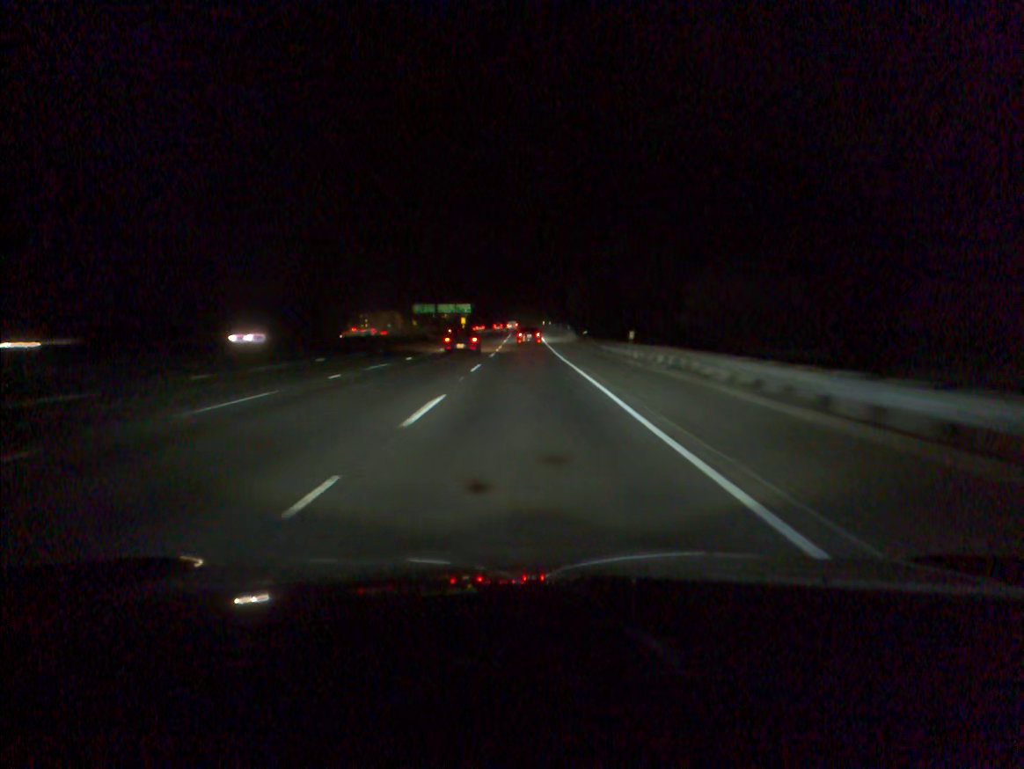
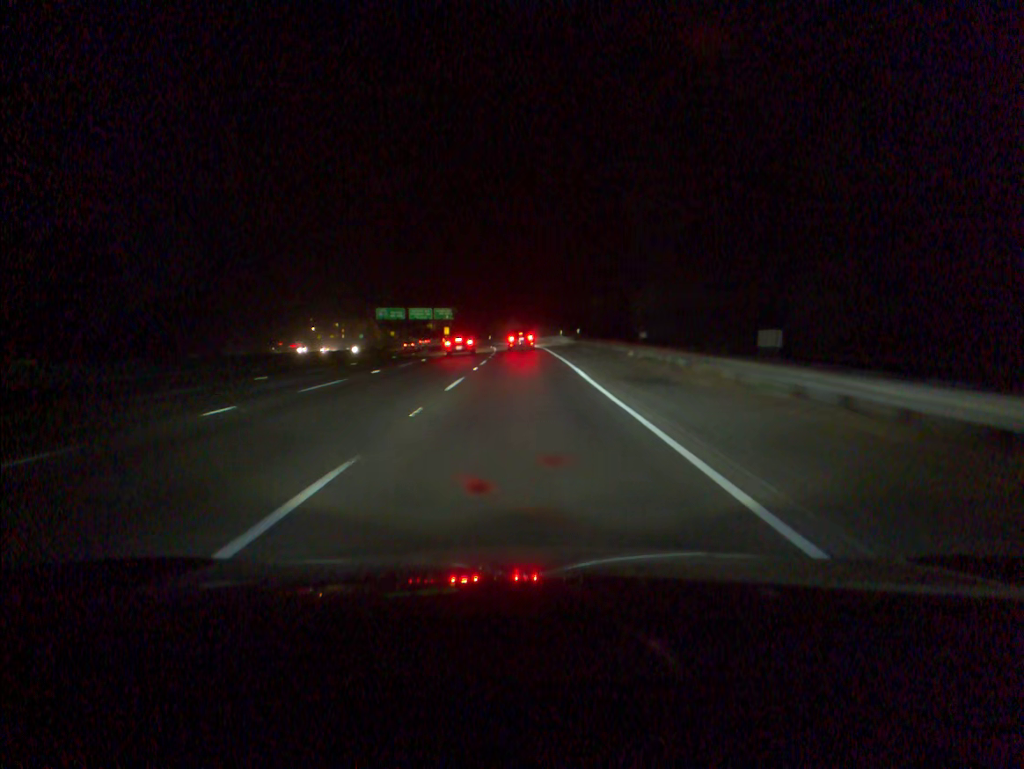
(0.0, +65.8) m; 0°
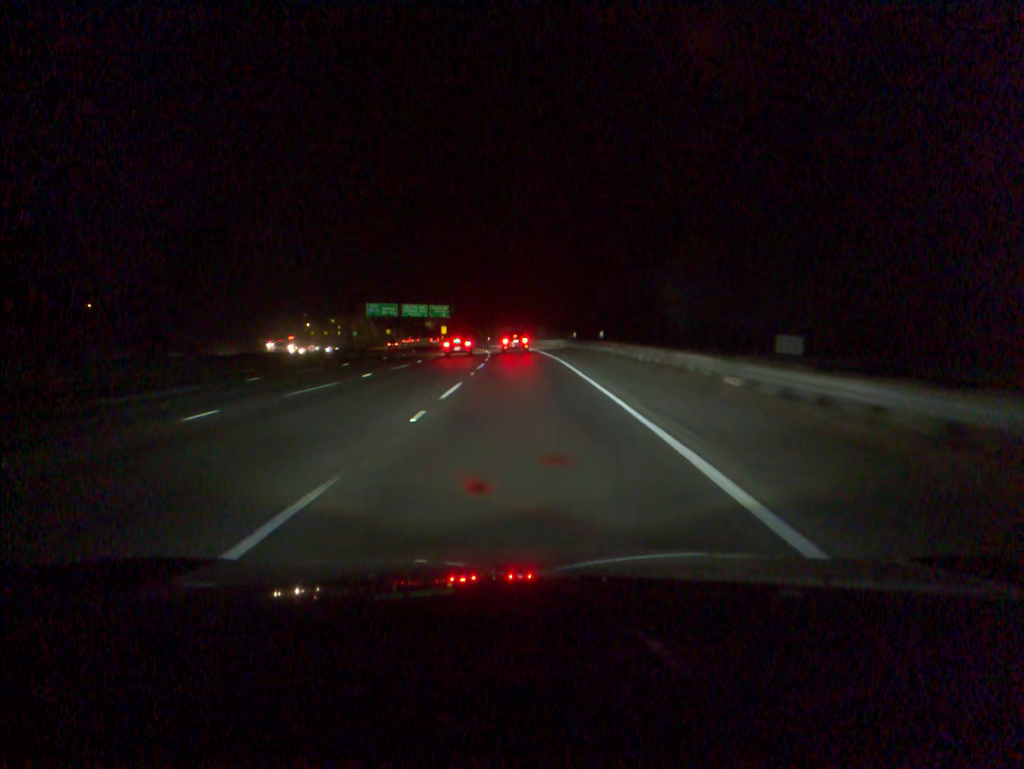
(0.0, +16.1) m; 0°
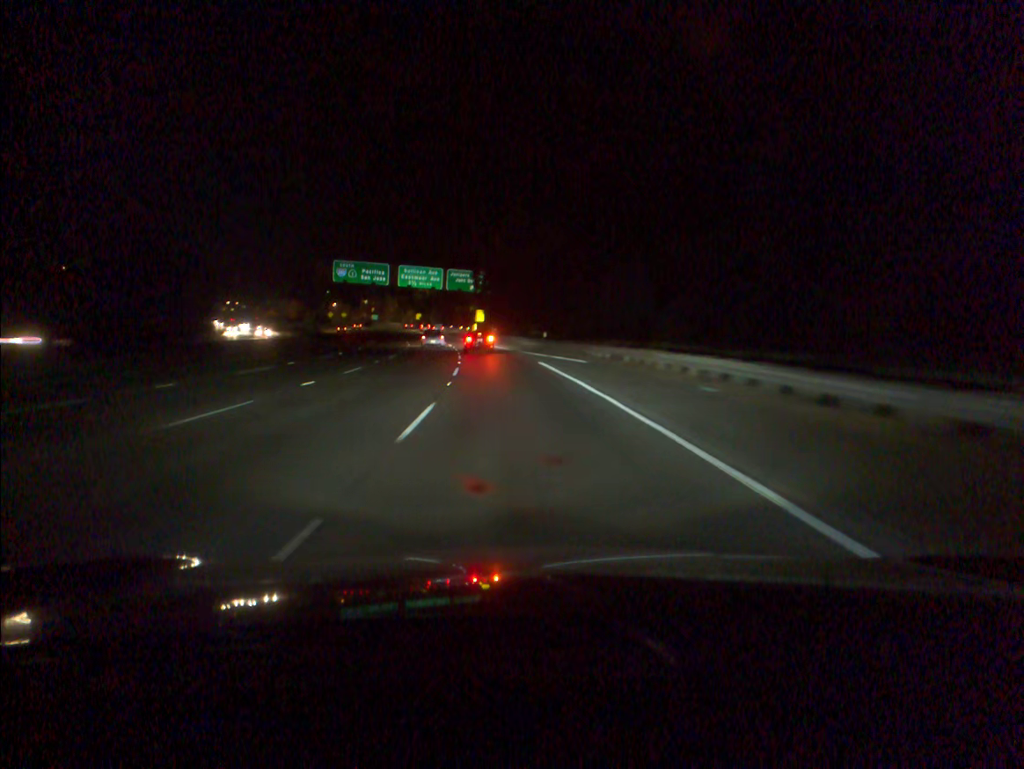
(-2.6, +79.3) m; -5°
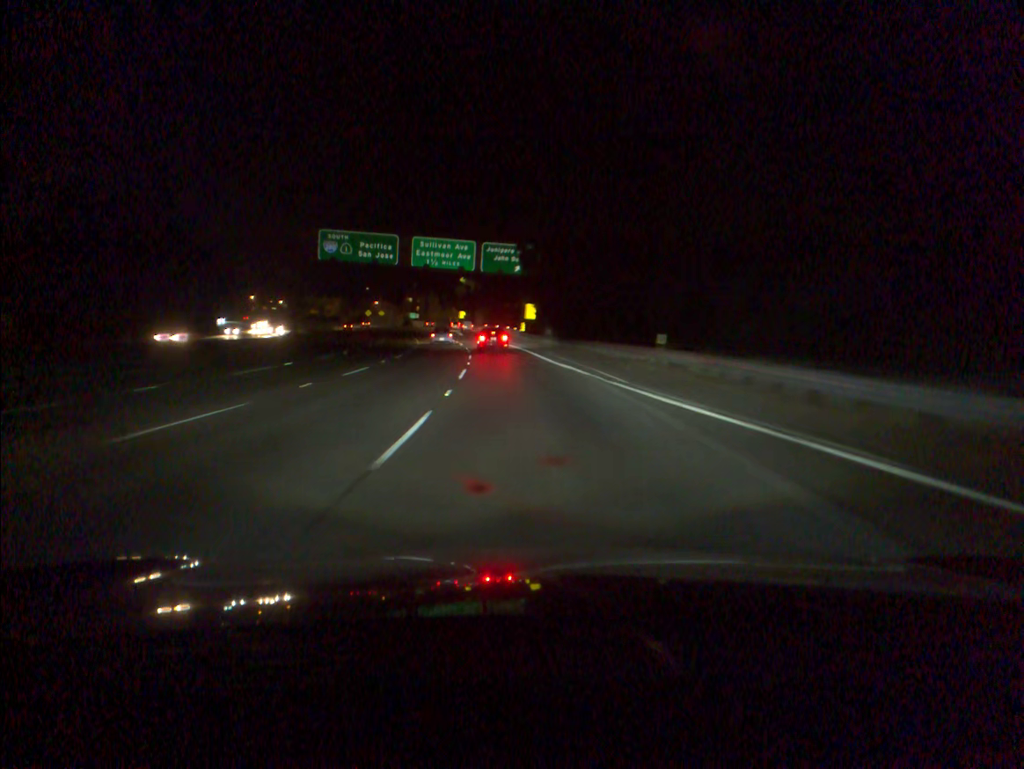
(-1.1, +31.3) m; -4°
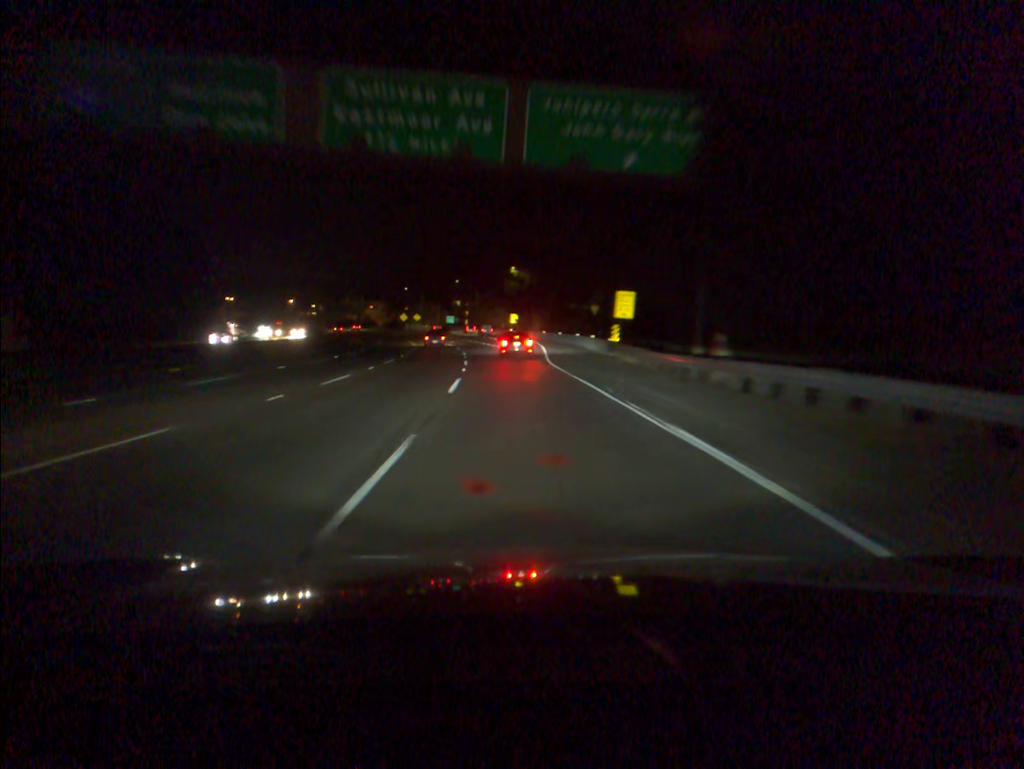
(-1.9, +46.2) m; -5°
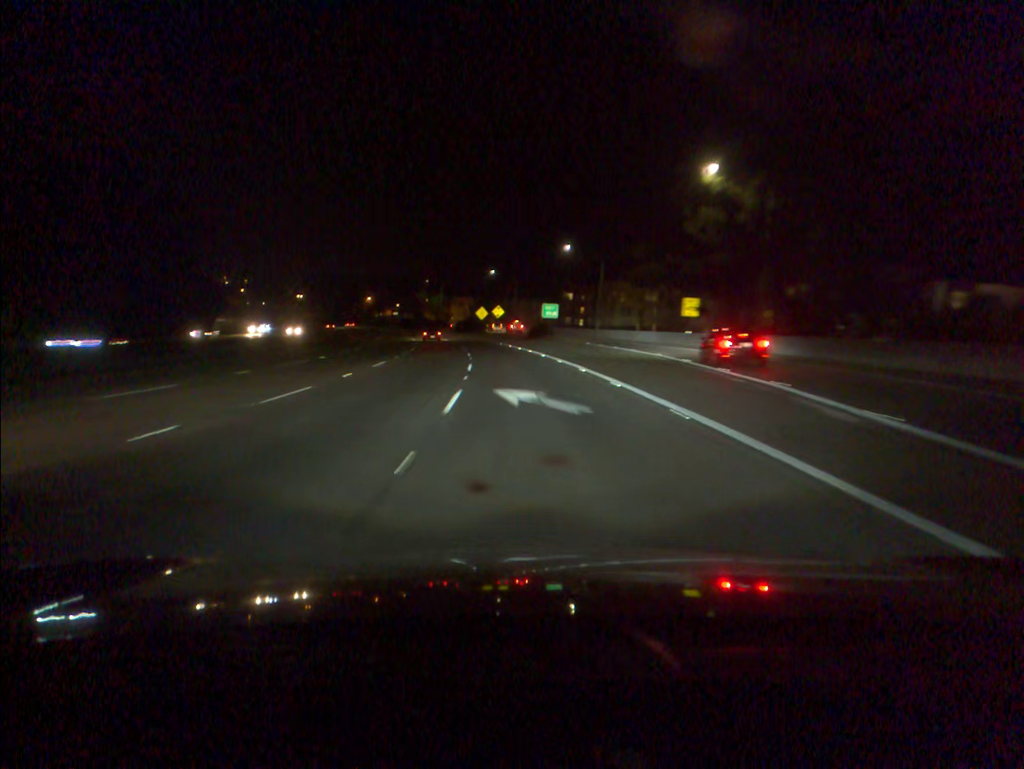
(-5.9, +79.2) m; -8°
